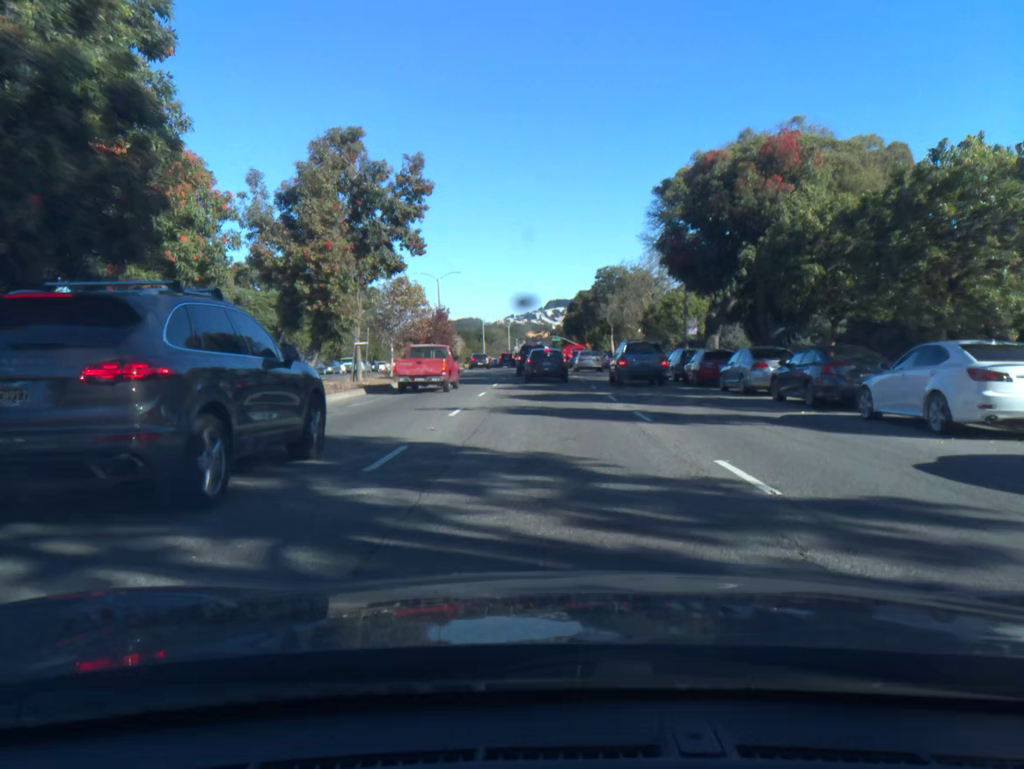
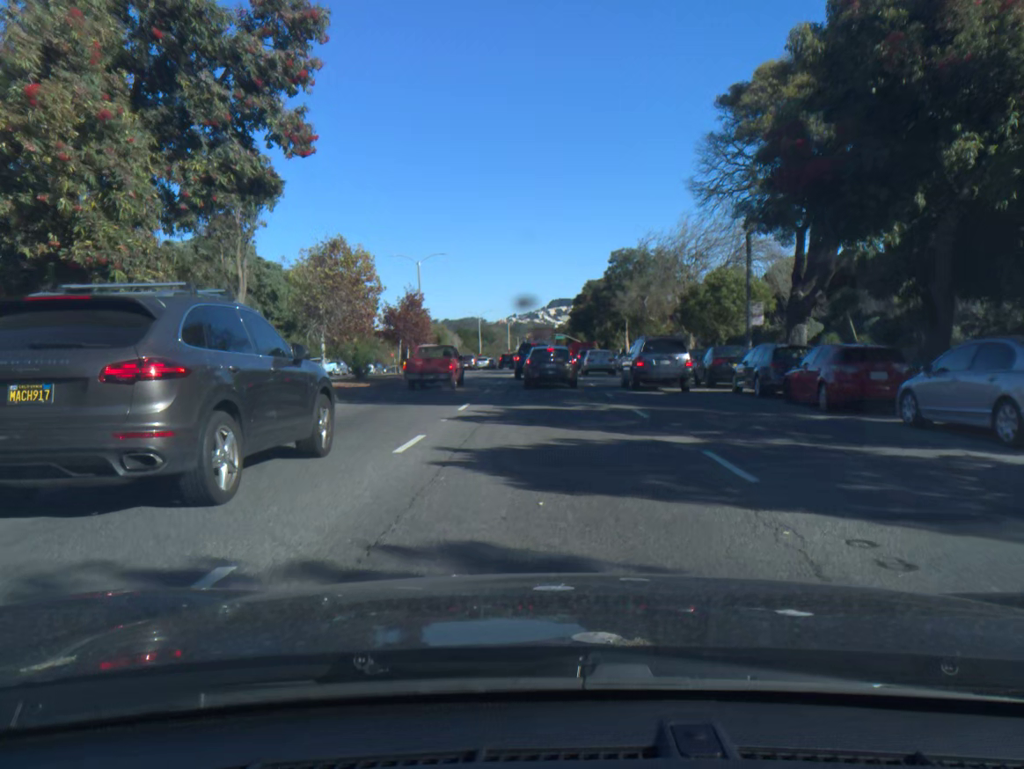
(0.0, +13.2) m; 0°
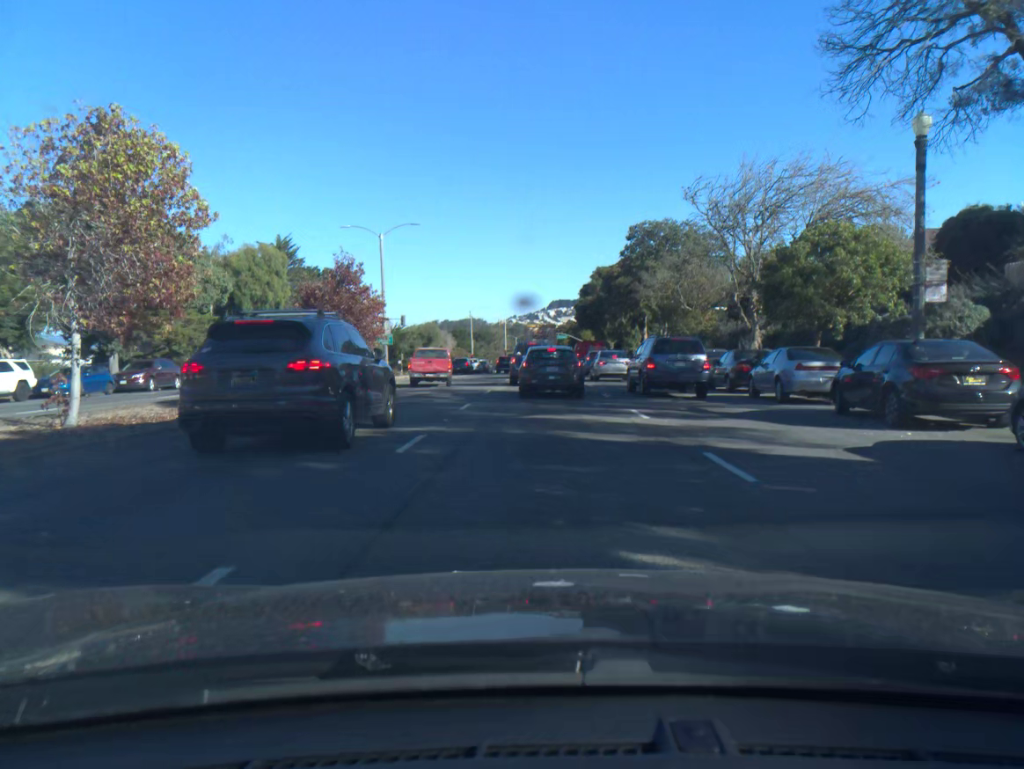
(-0.1, +14.8) m; 0°
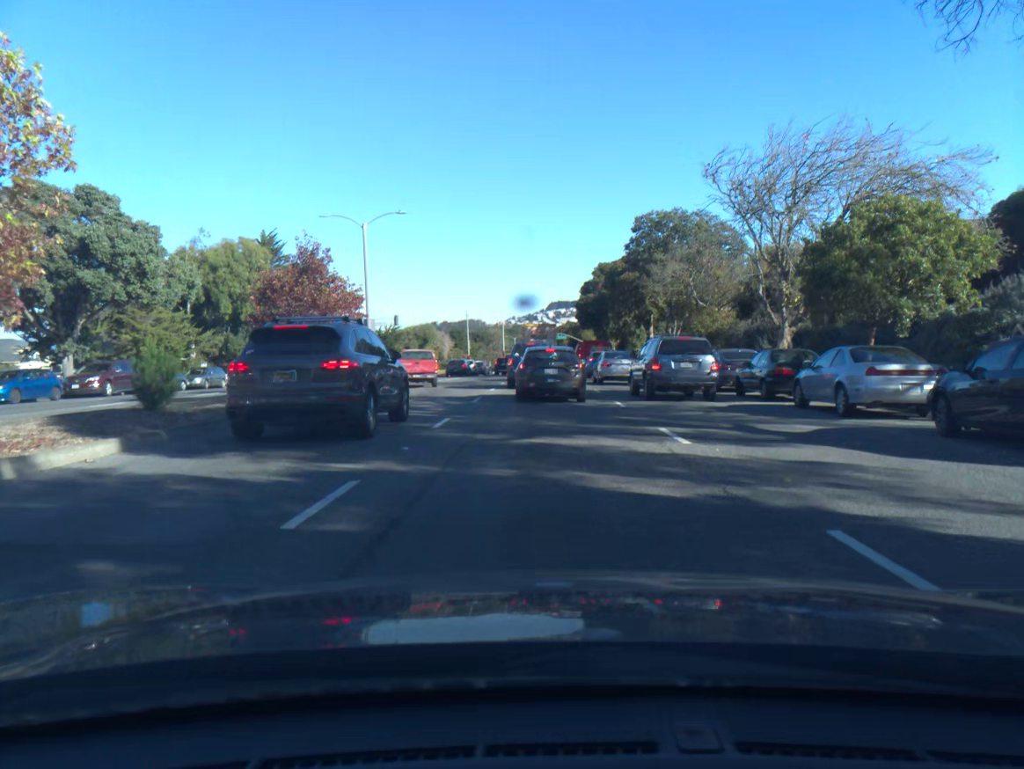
(0.0, +4.1) m; 0°
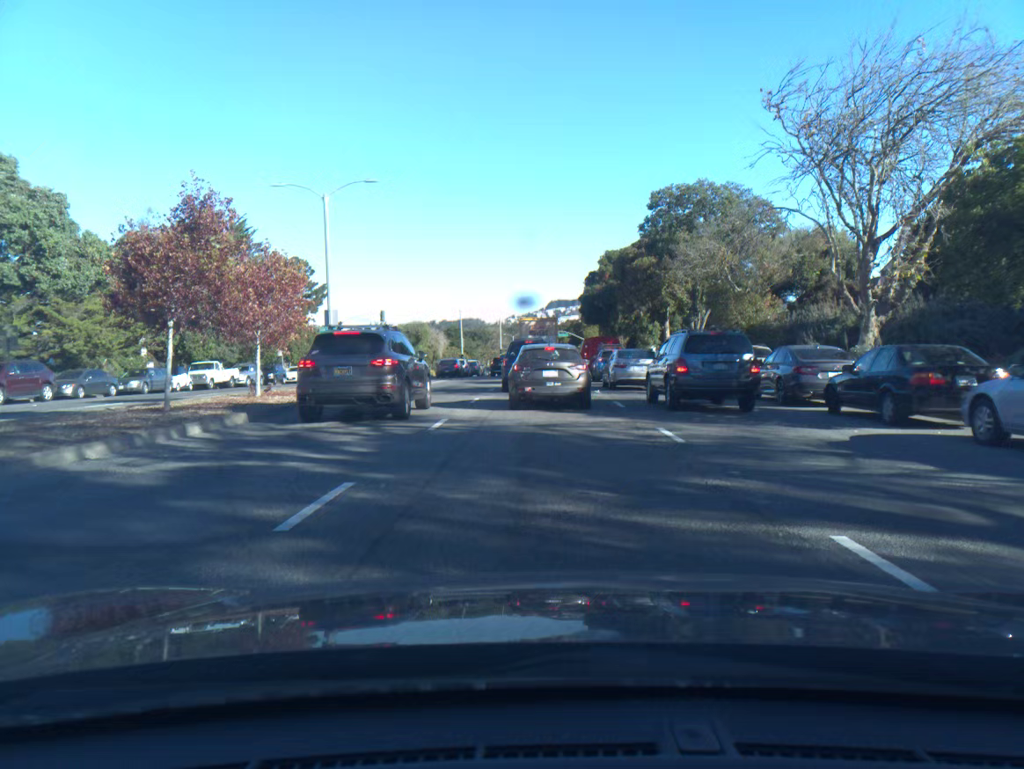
(0.0, +7.6) m; 0°
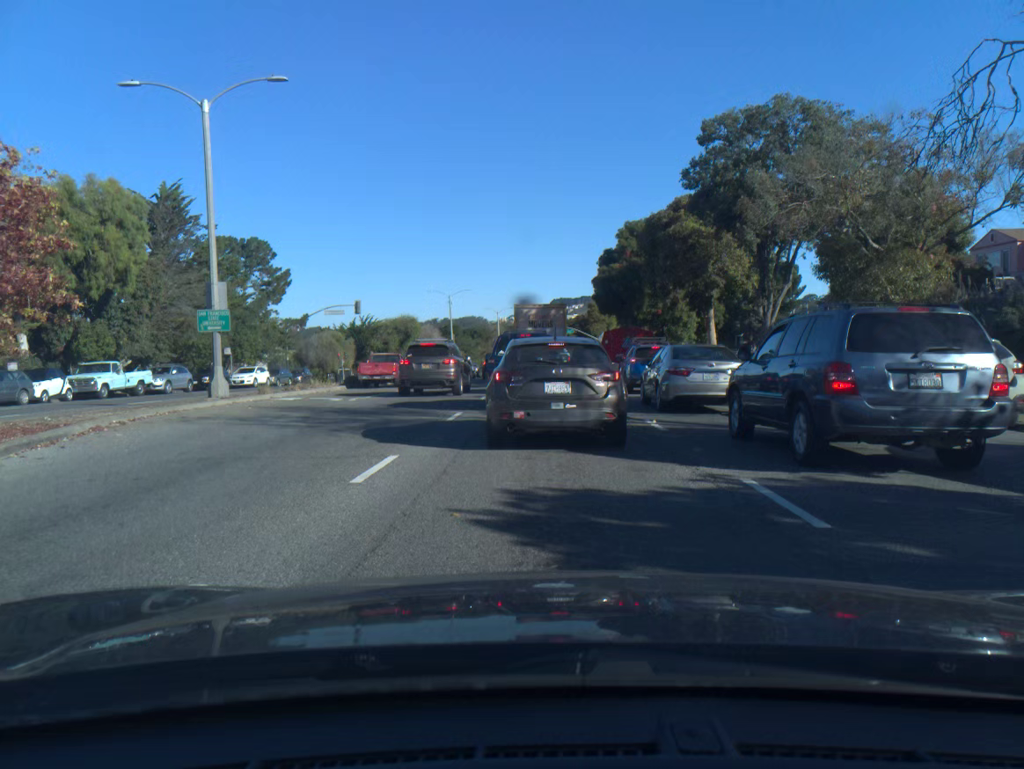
(0.0, +12.8) m; 0°
